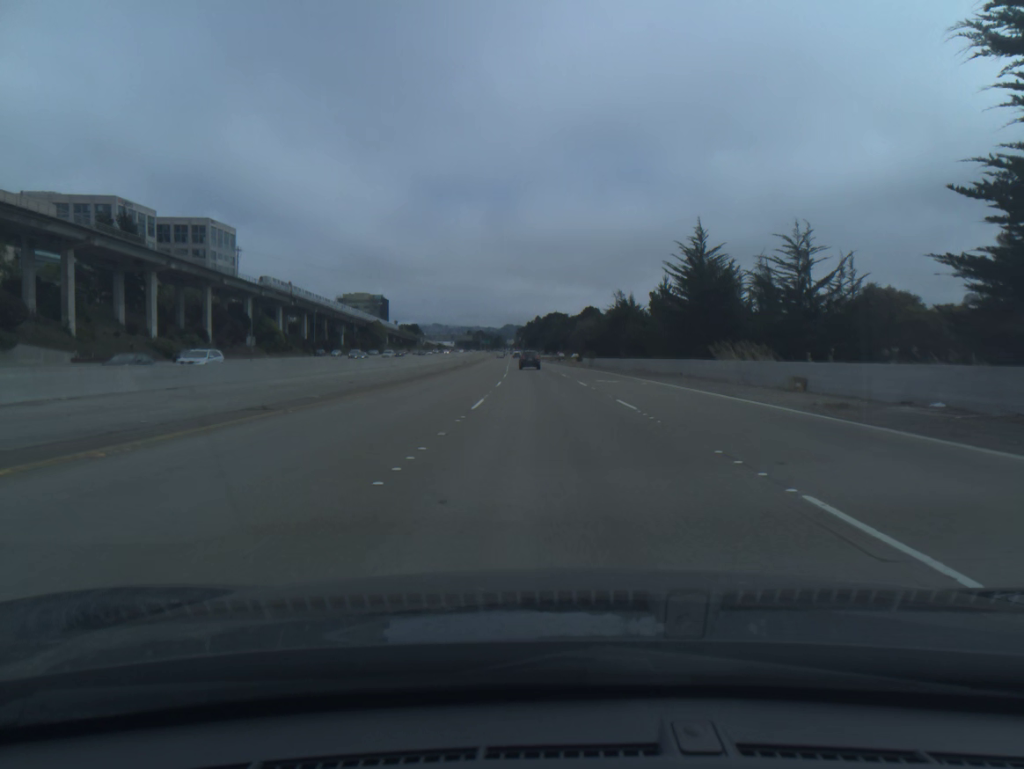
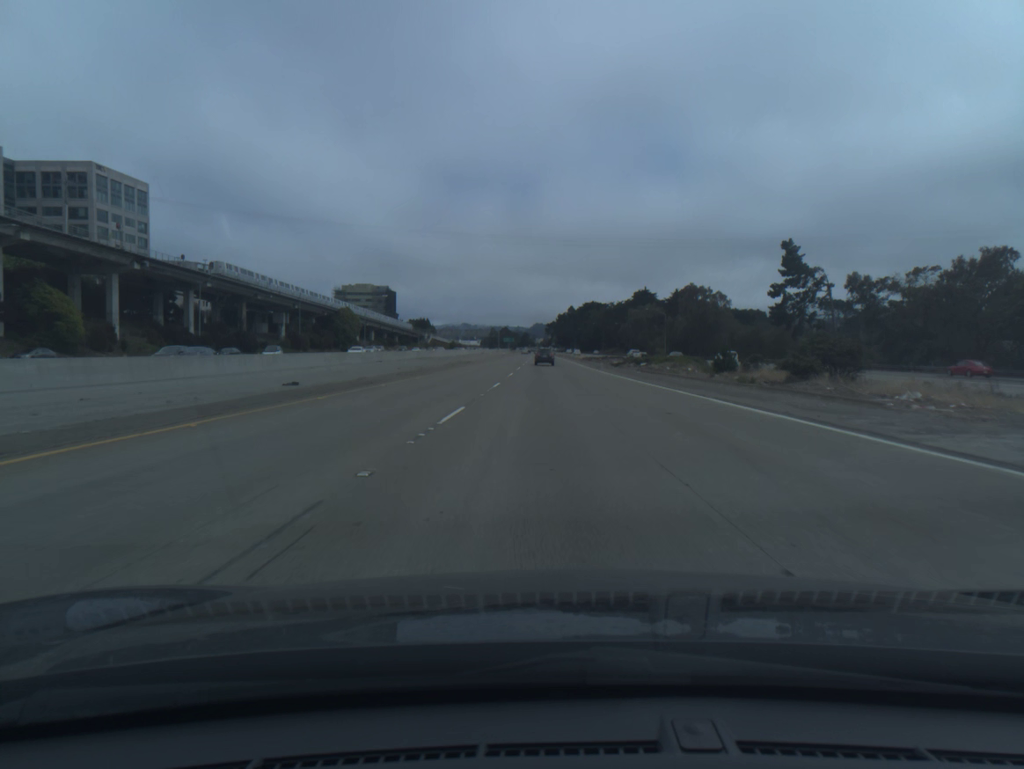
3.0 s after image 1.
(-2.2, +91.3) m; -2°
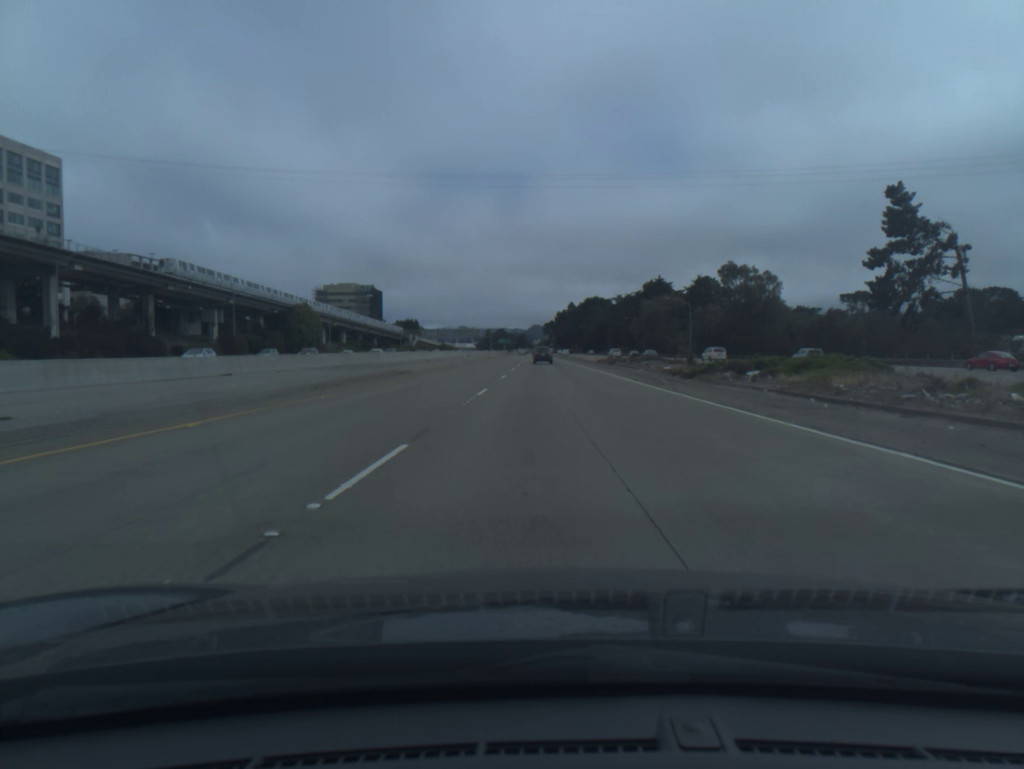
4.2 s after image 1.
(0.0, +36.6) m; 0°
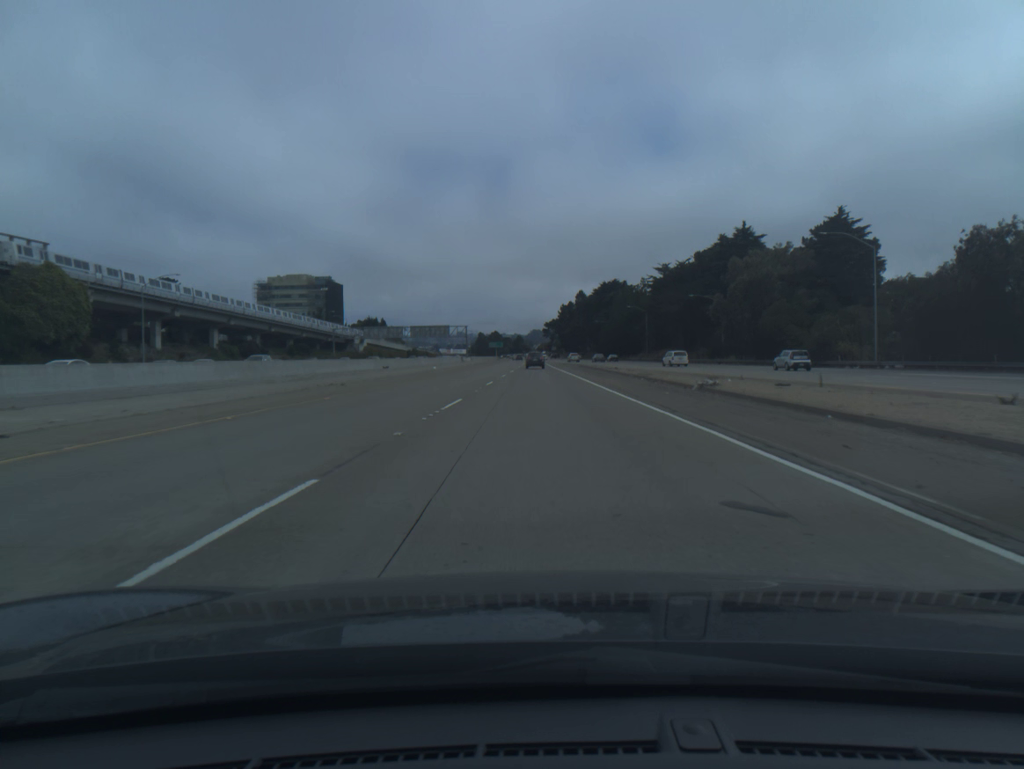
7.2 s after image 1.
(+0.1, +91.4) m; 0°
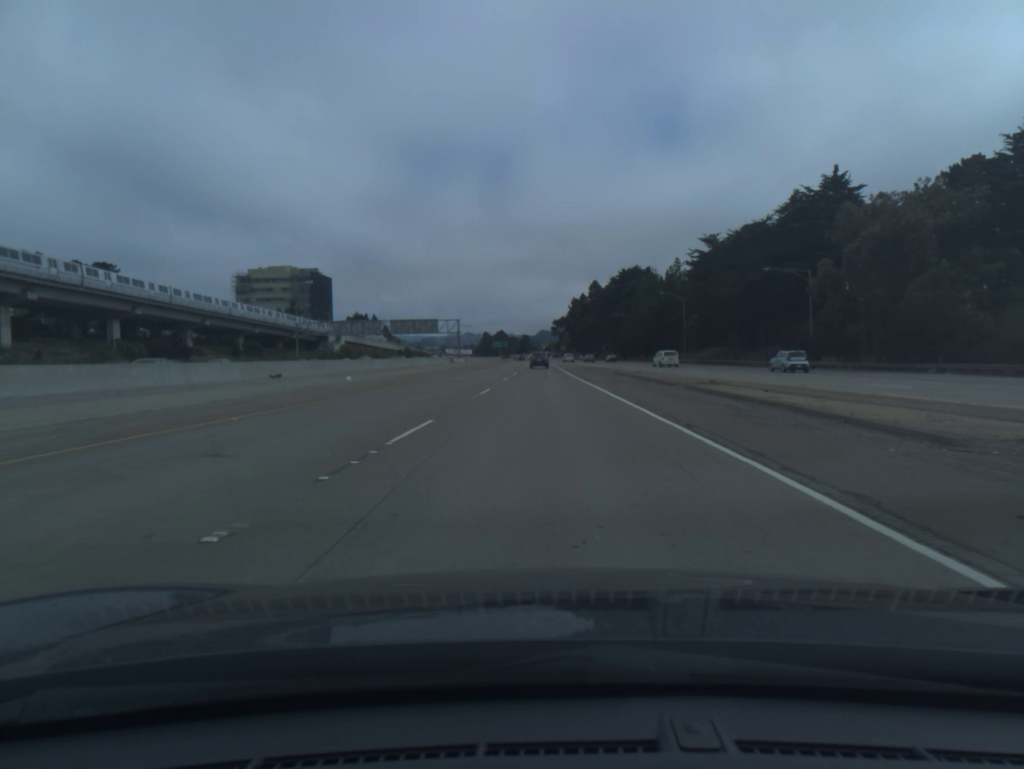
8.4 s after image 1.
(-0.2, +36.5) m; -1°
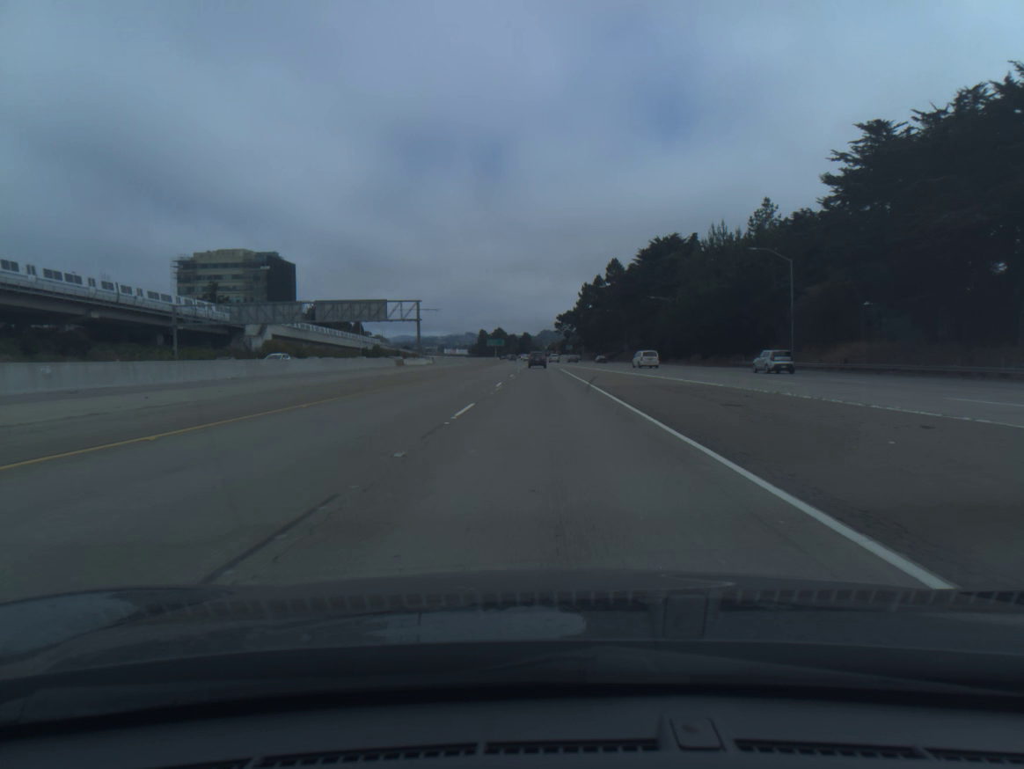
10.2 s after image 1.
(-0.2, +54.8) m; 0°
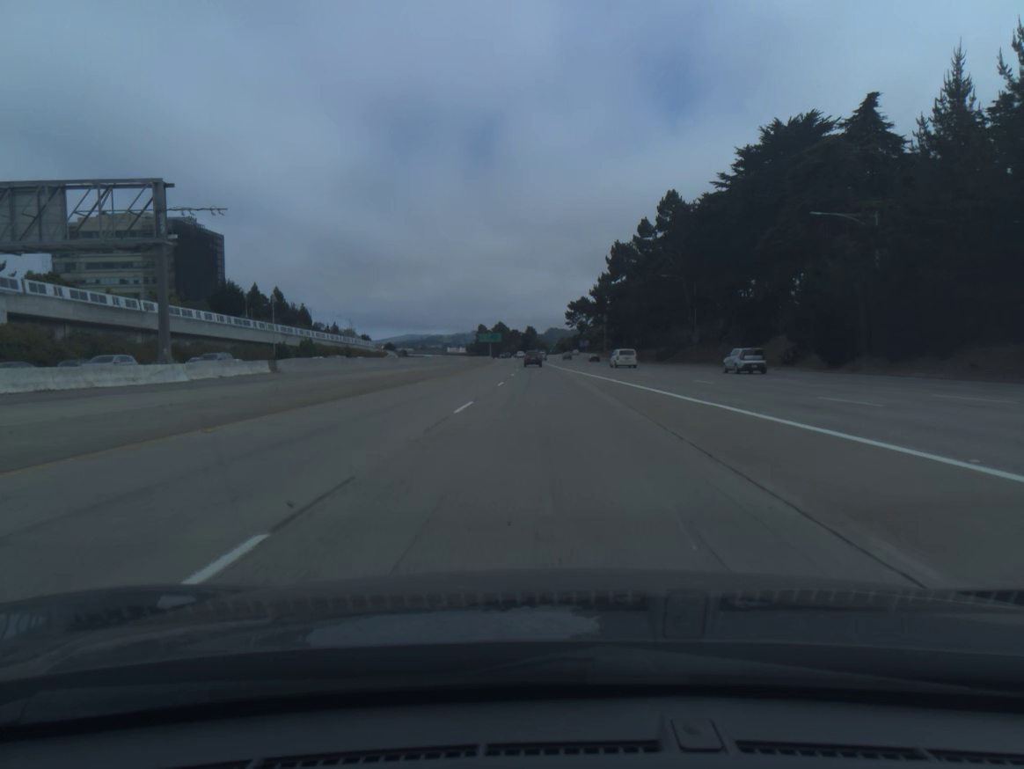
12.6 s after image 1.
(-0.1, +73.2) m; -1°
